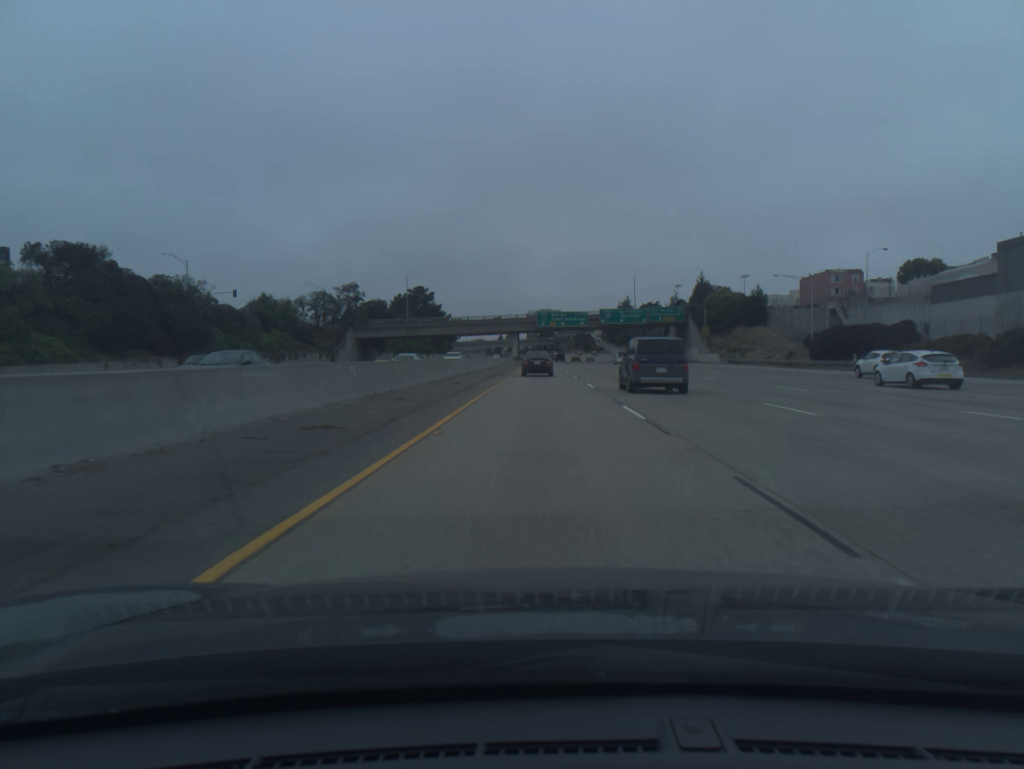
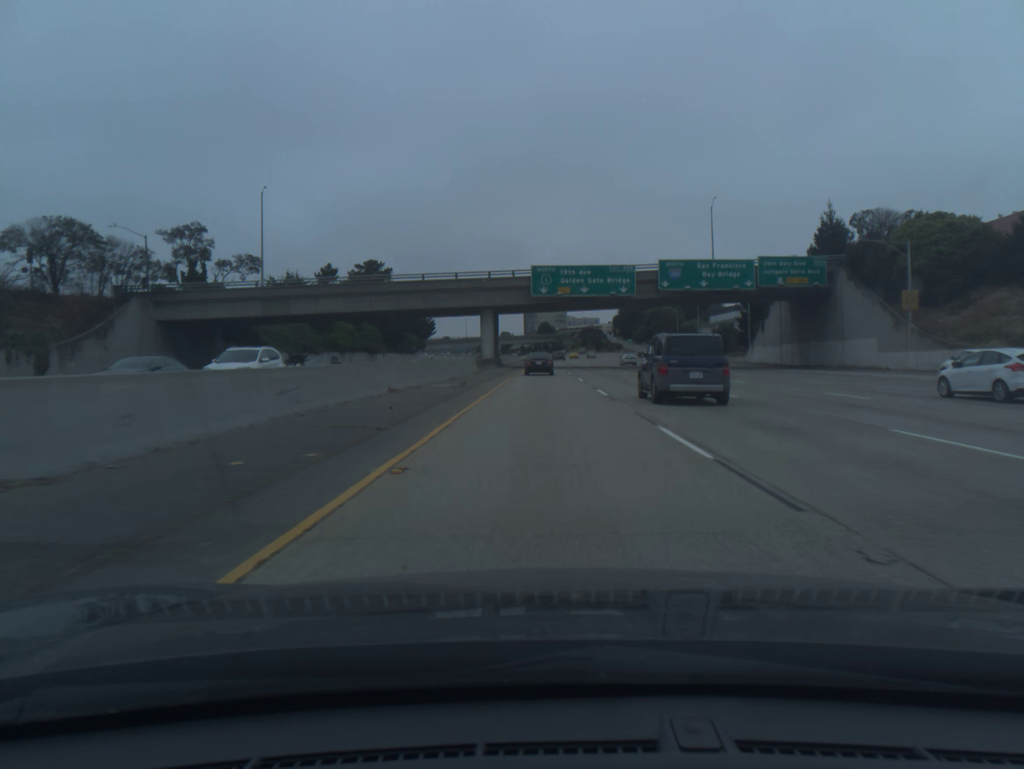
(-0.1, +76.7) m; 0°
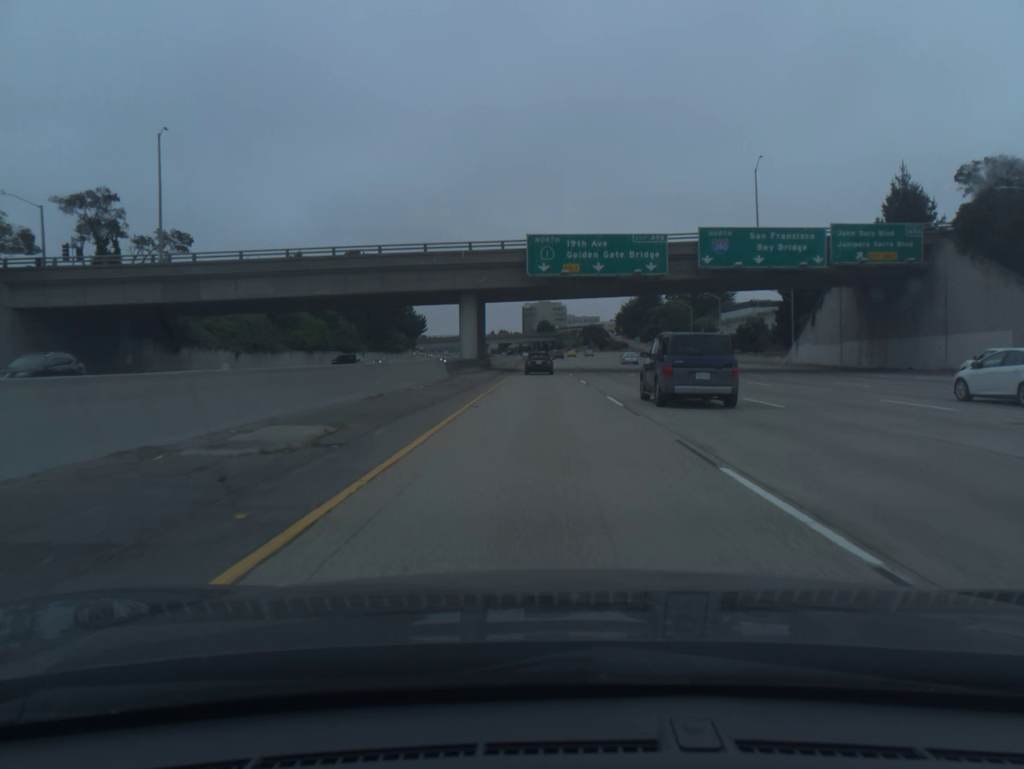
(0.0, +19.1) m; 0°
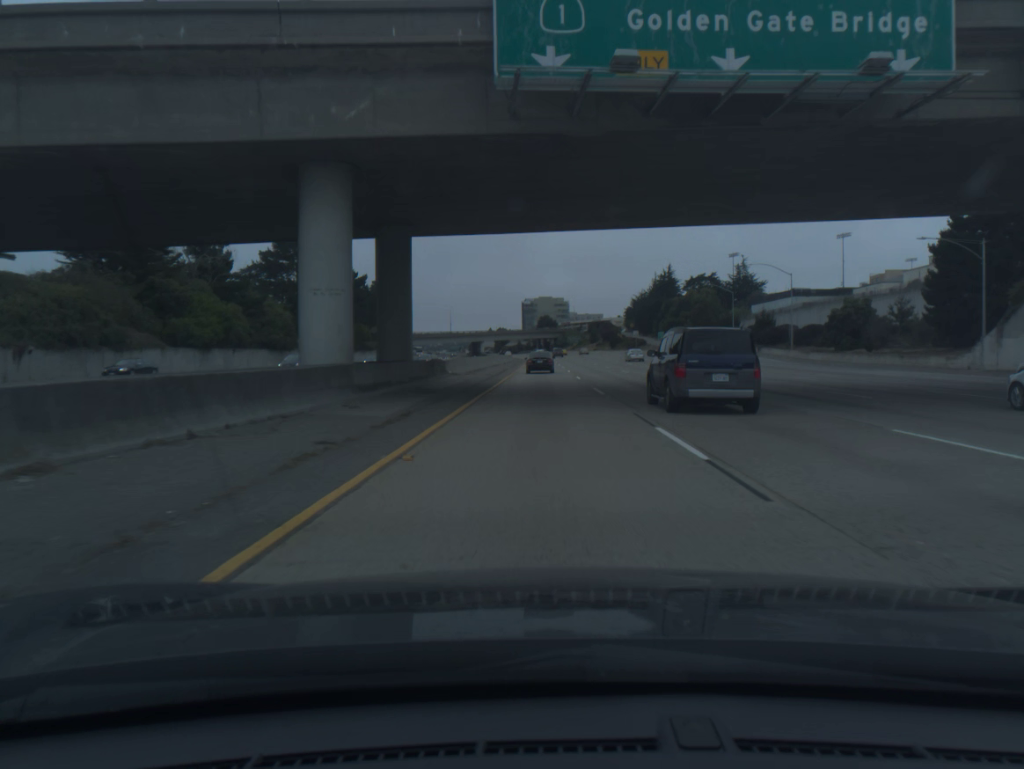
(0.0, +38.1) m; 0°
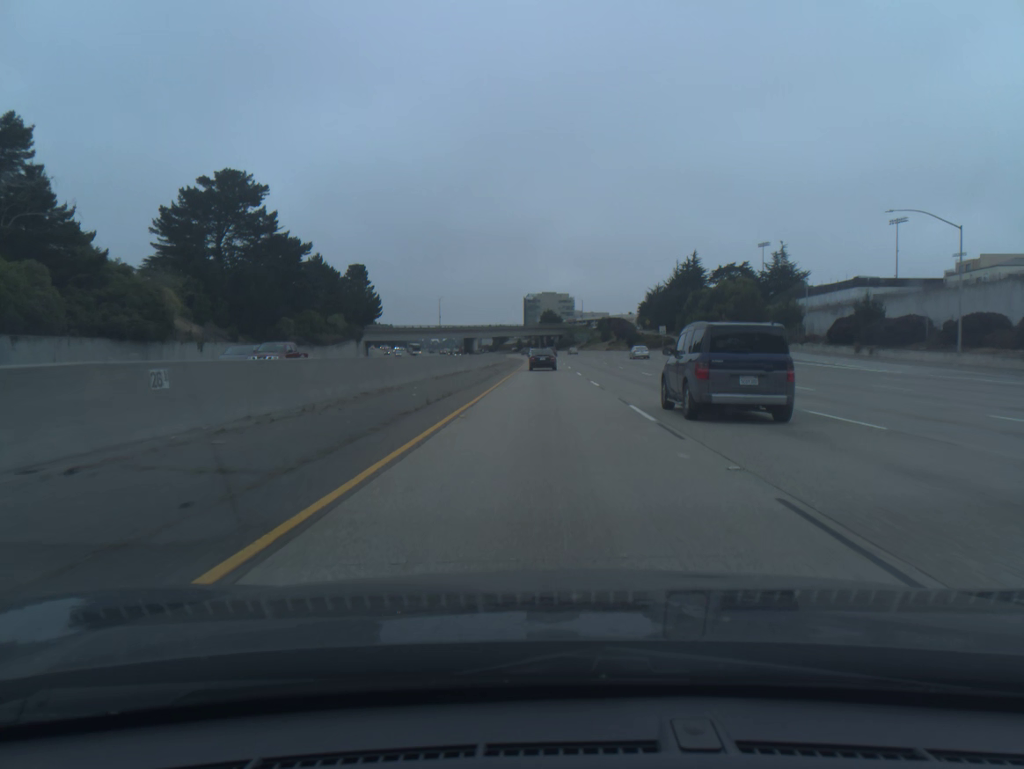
(-0.1, +38.0) m; 0°
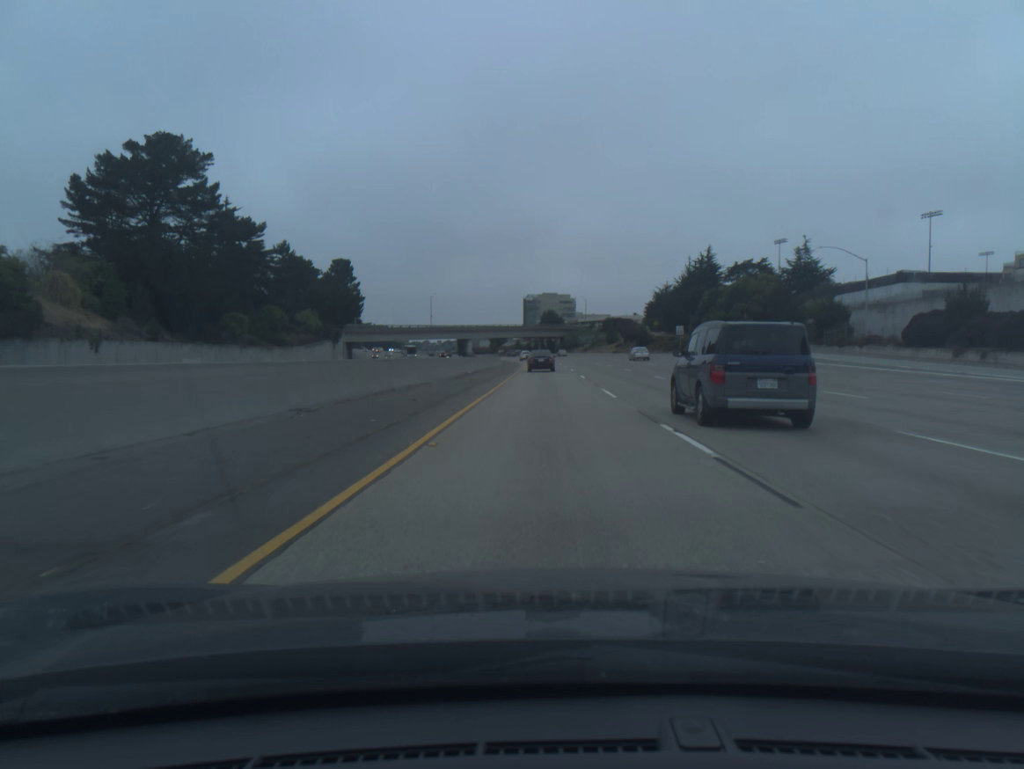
(0.0, +18.9) m; 0°
